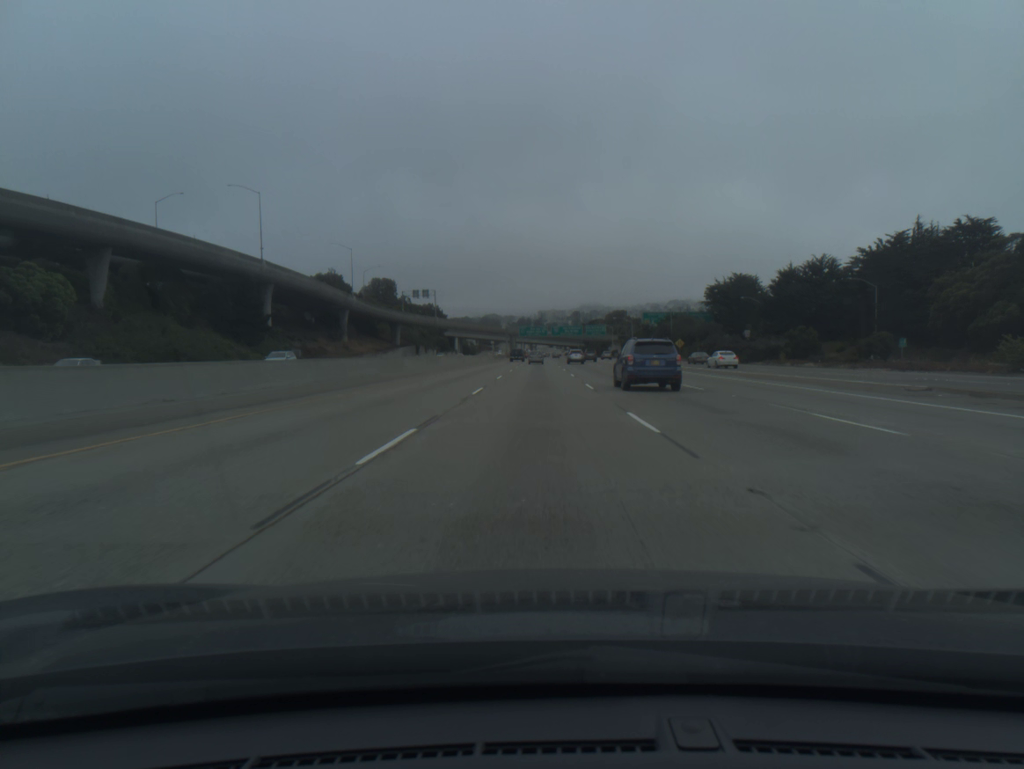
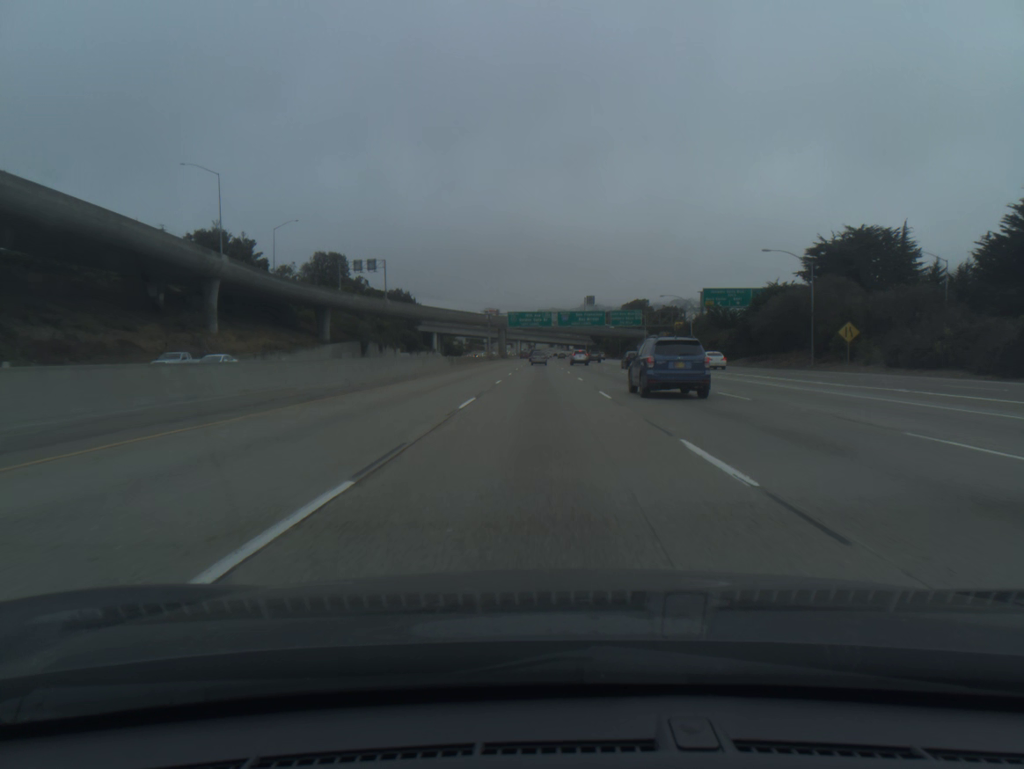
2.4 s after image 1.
(-0.2, +76.0) m; 0°
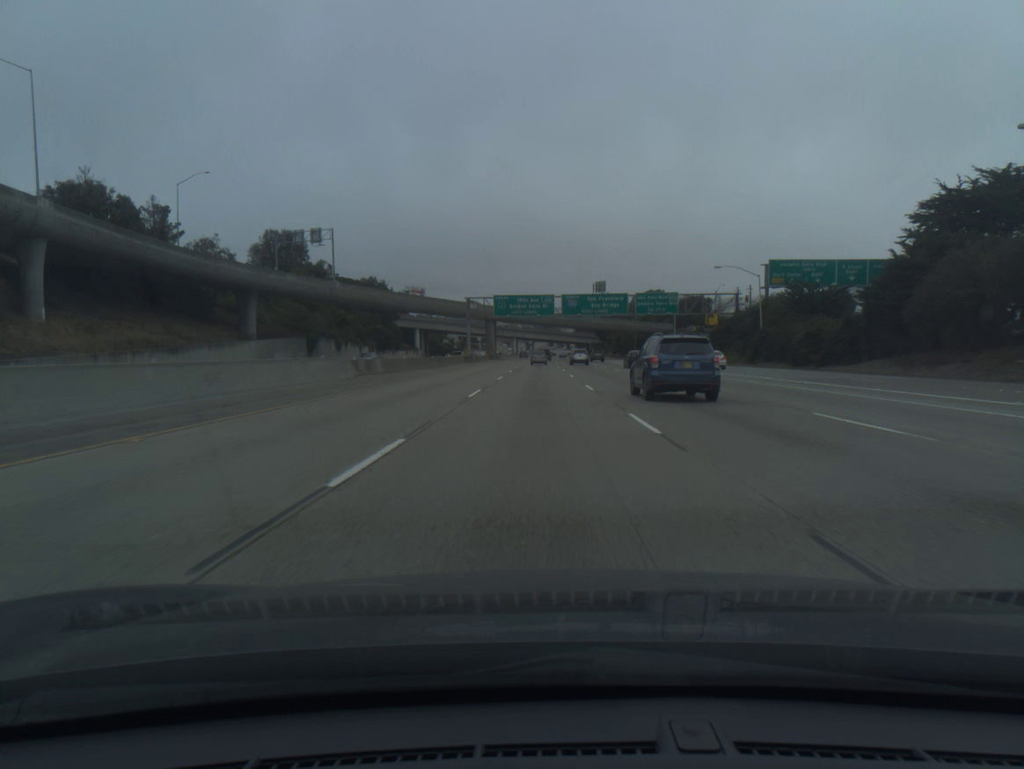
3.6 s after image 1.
(+0.1, +38.2) m; 0°
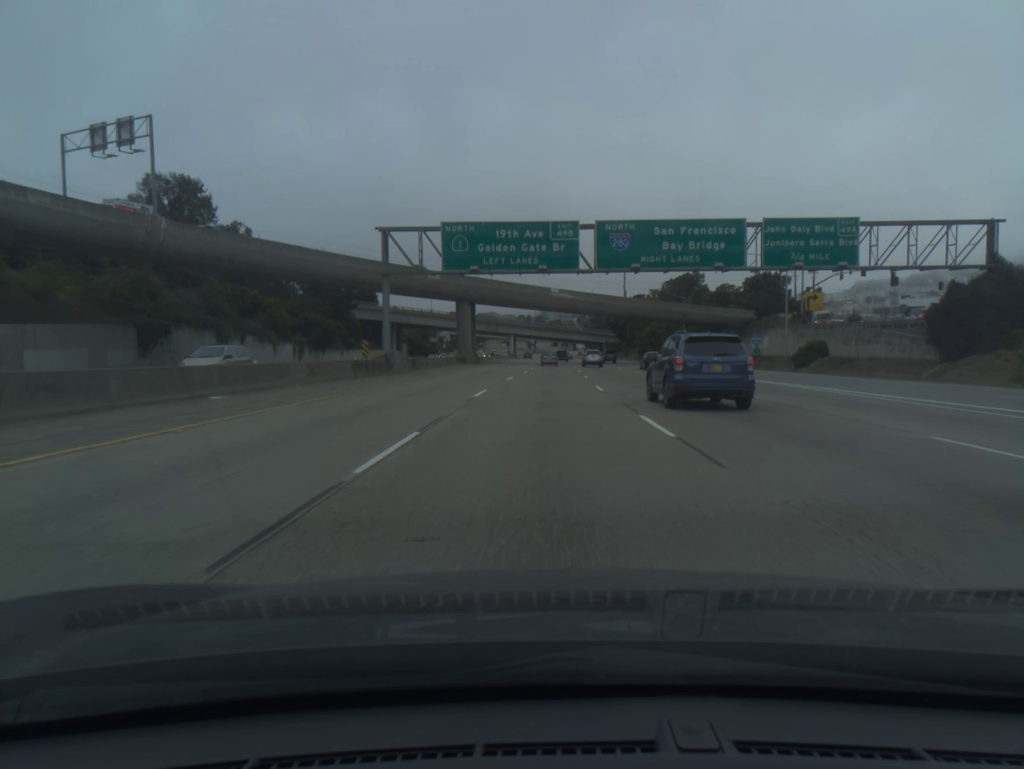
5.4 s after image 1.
(-0.3, +57.3) m; 0°
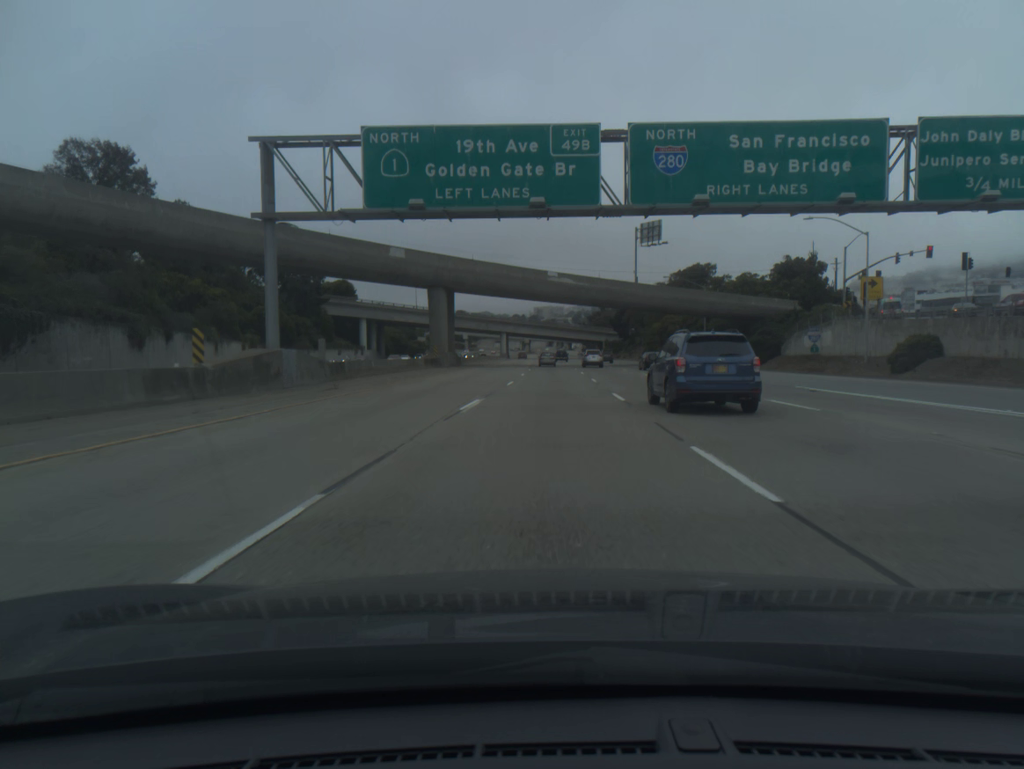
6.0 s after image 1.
(+0.1, +19.1) m; 0°
